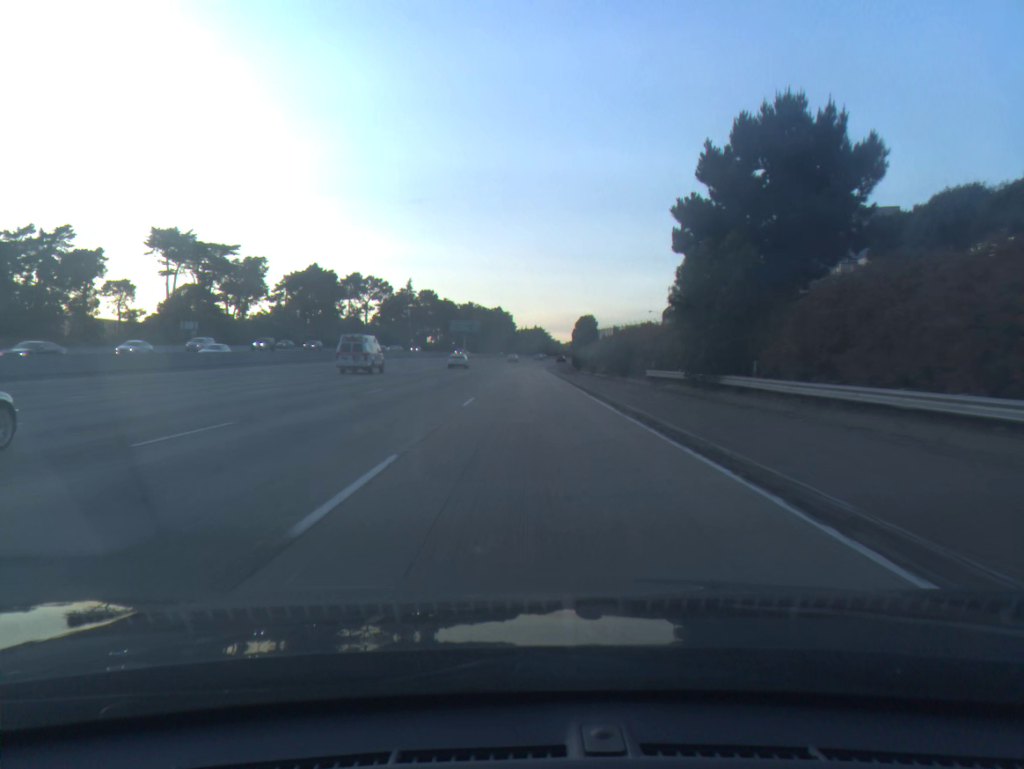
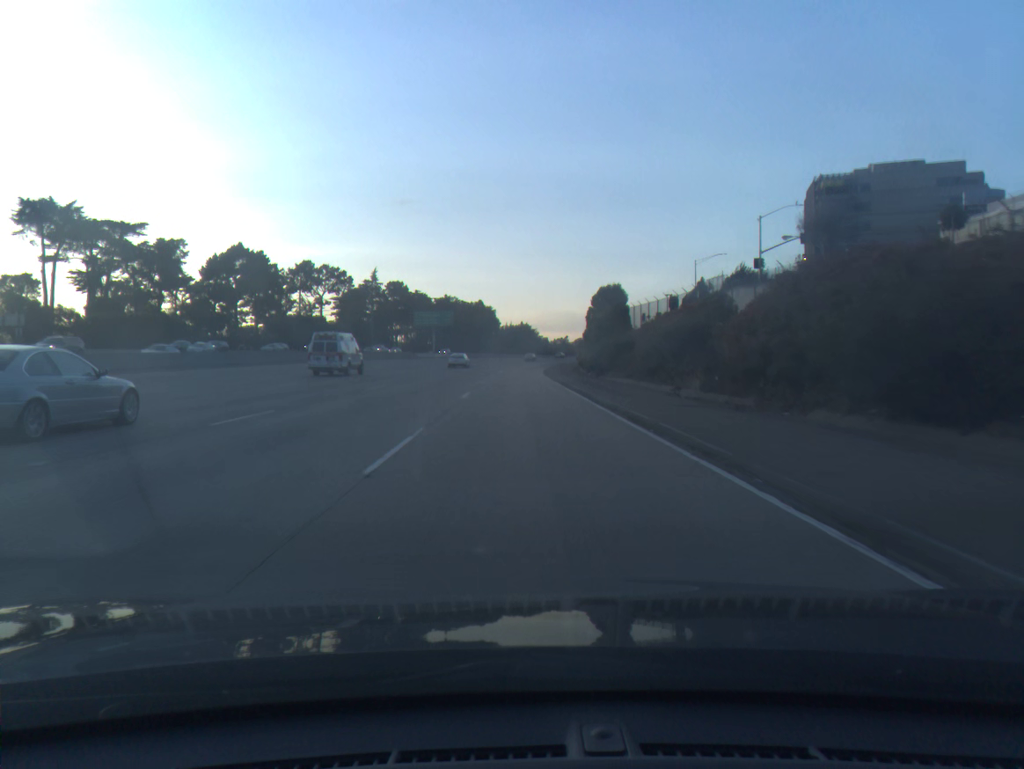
(+0.2, +39.5) m; +1°
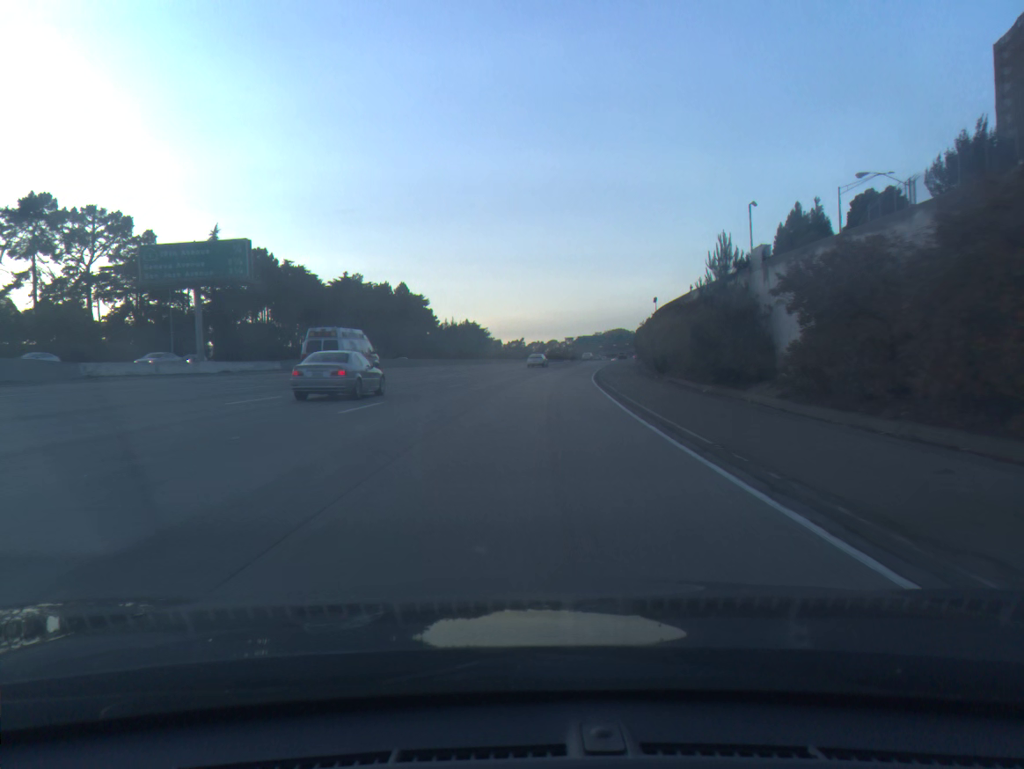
(+1.2, +96.4) m; +4°
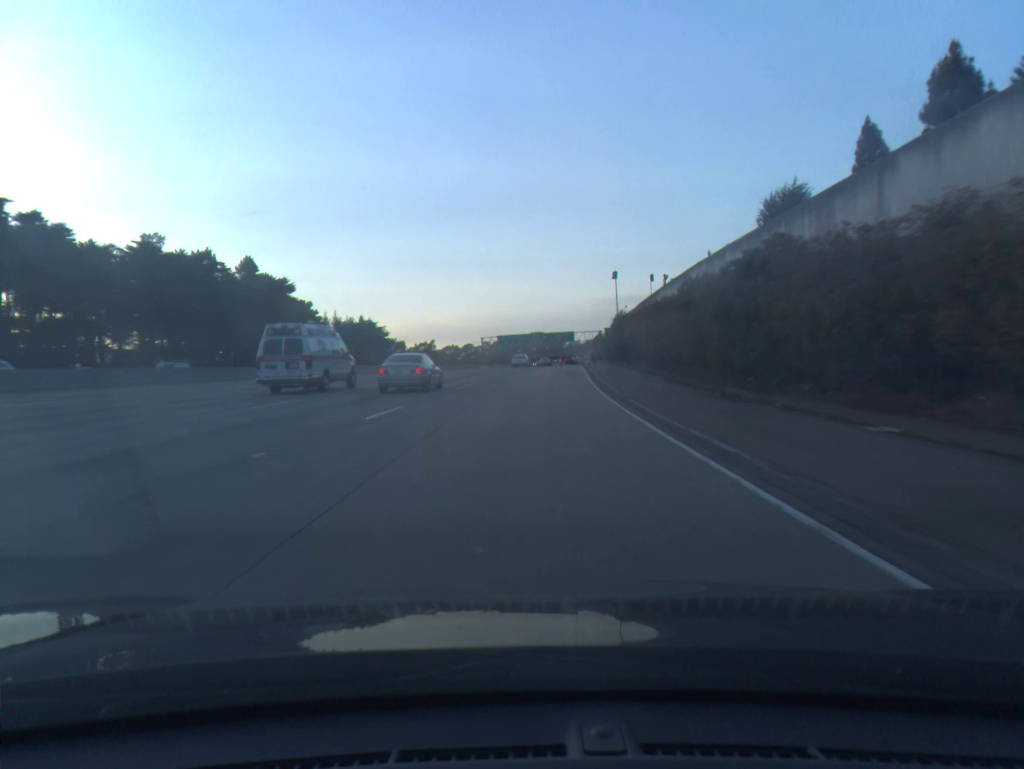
(+3.3, +57.6) m; +6°
